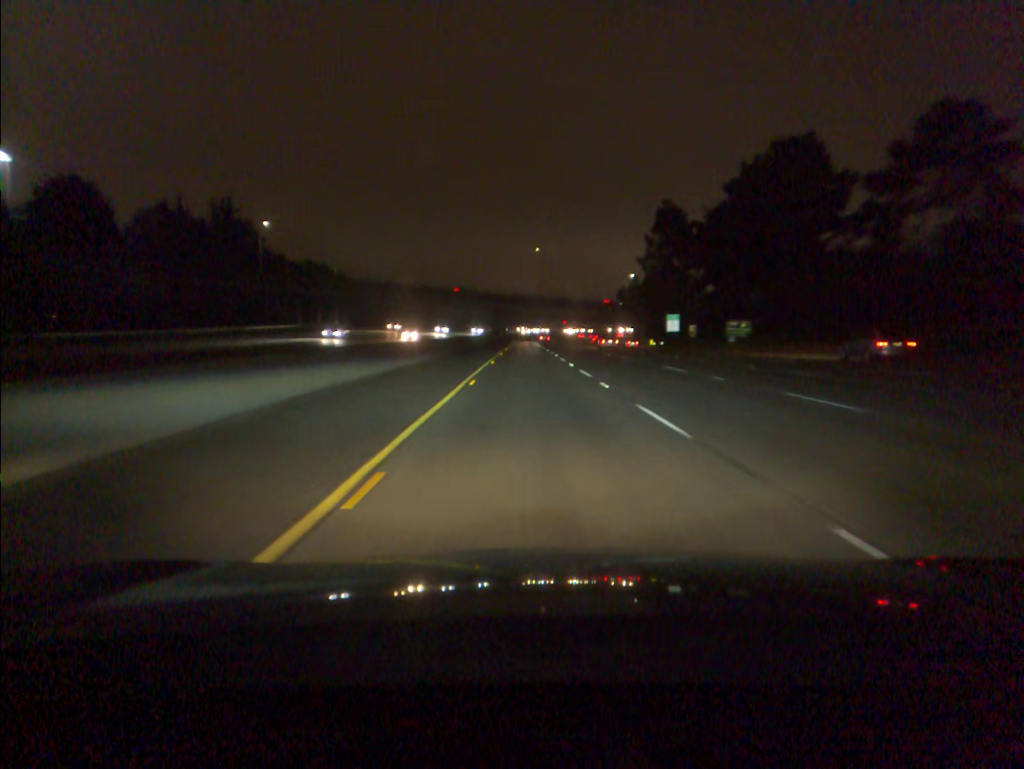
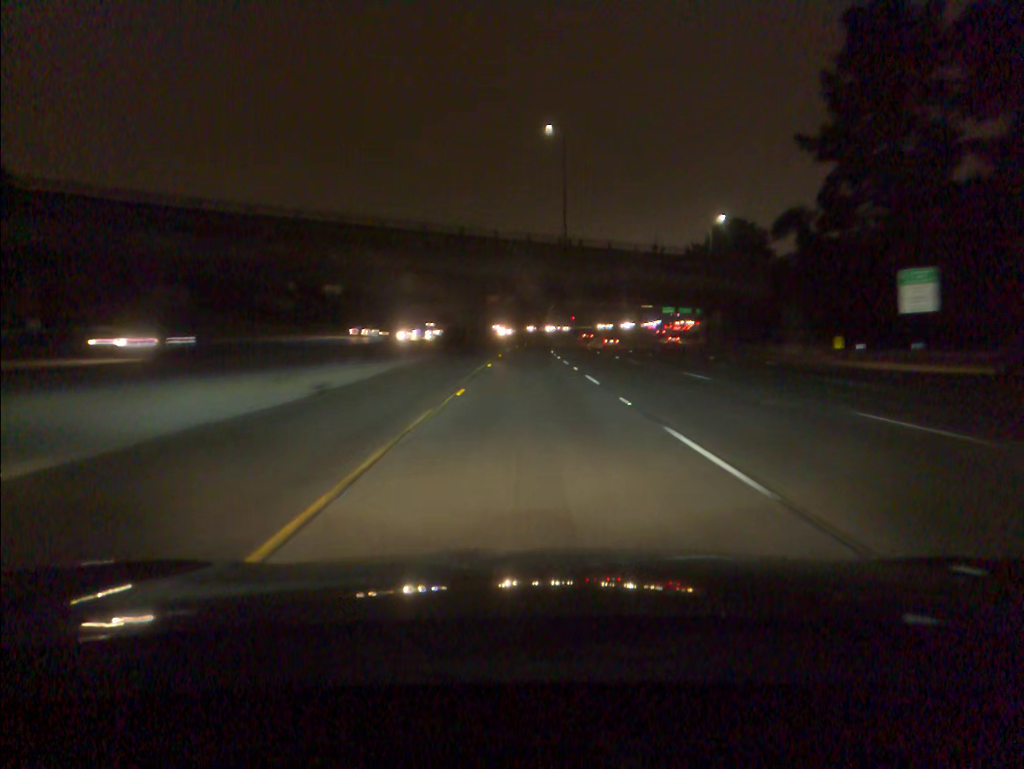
(-0.5, +91.2) m; 0°
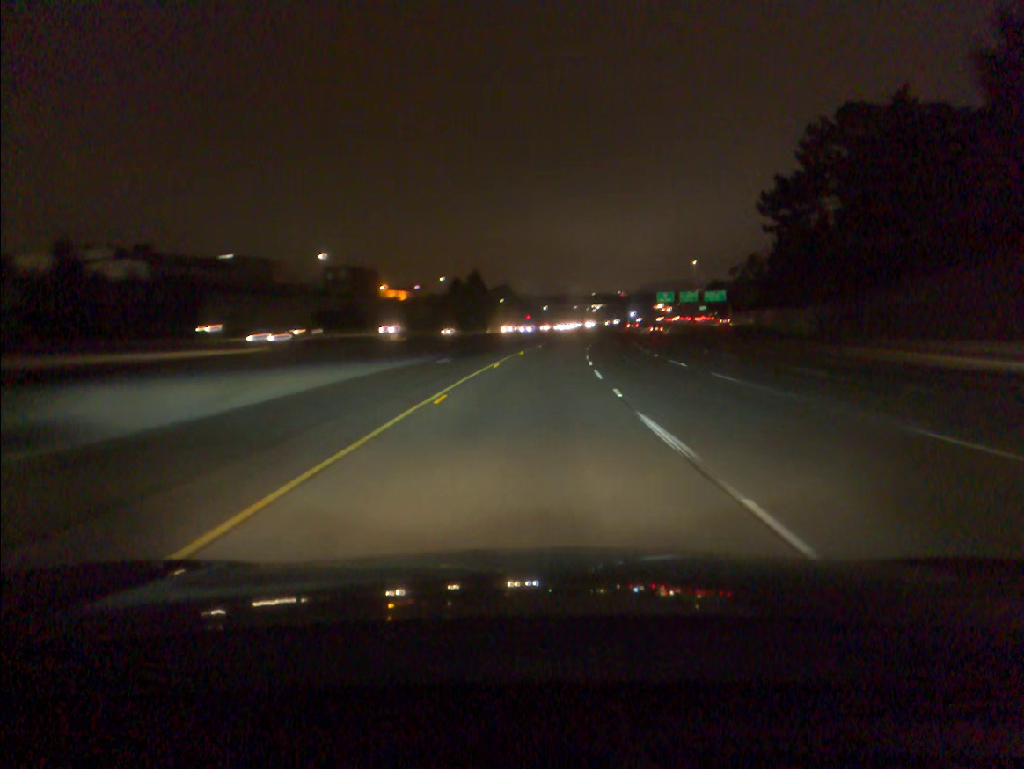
(+1.7, +90.2) m; +4°
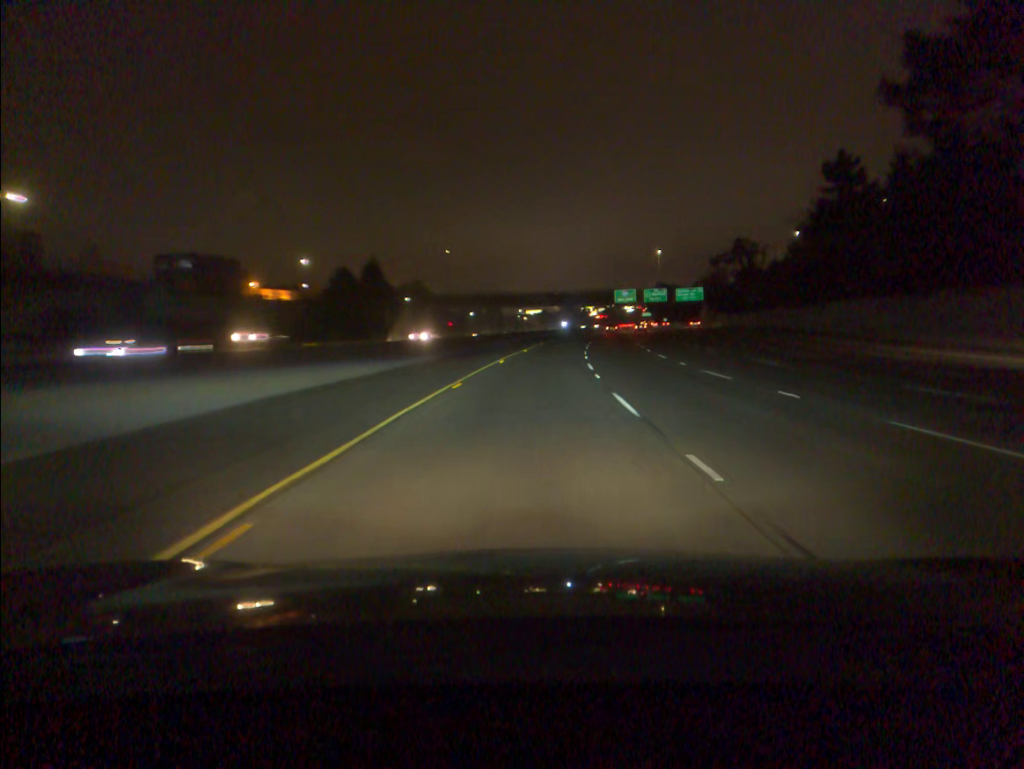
(+2.4, +54.2) m; +5°
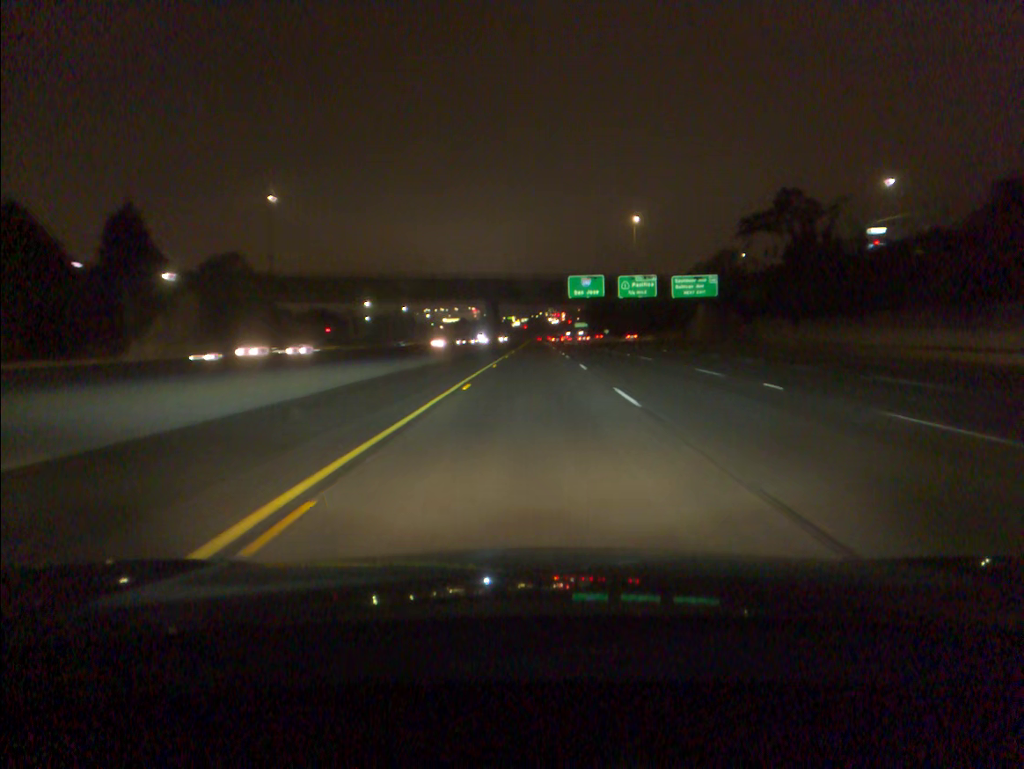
(+4.0, +72.1) m; +6°
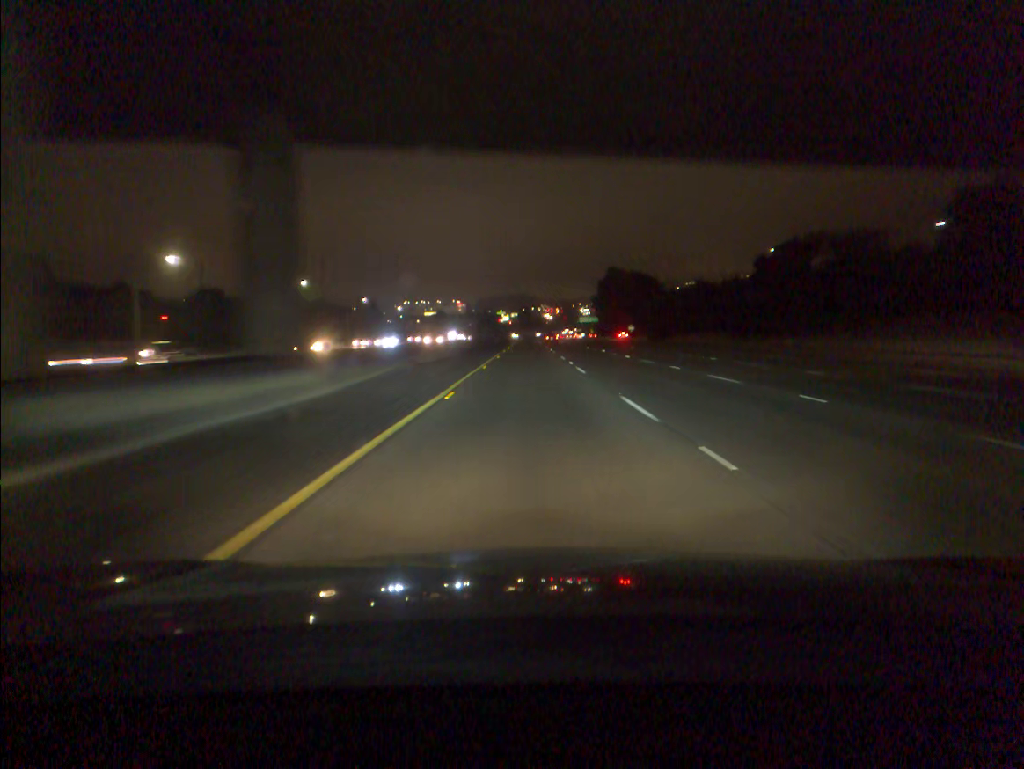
(+1.0, +90.5) m; +1°
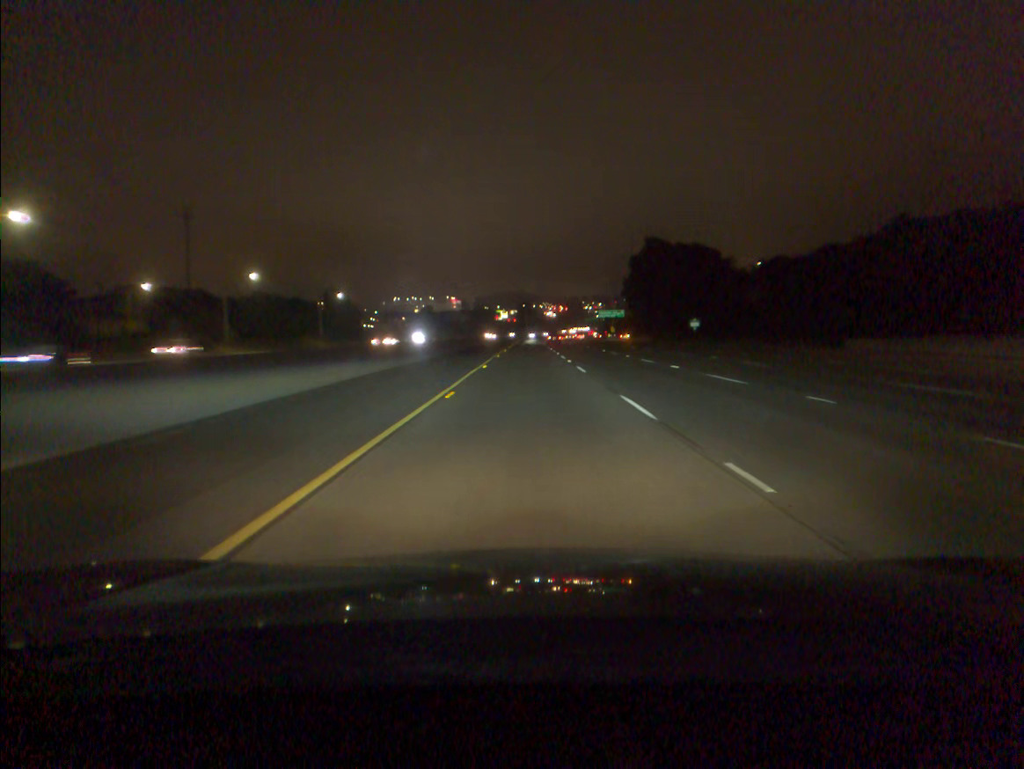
(-0.1, +73.0) m; 0°
